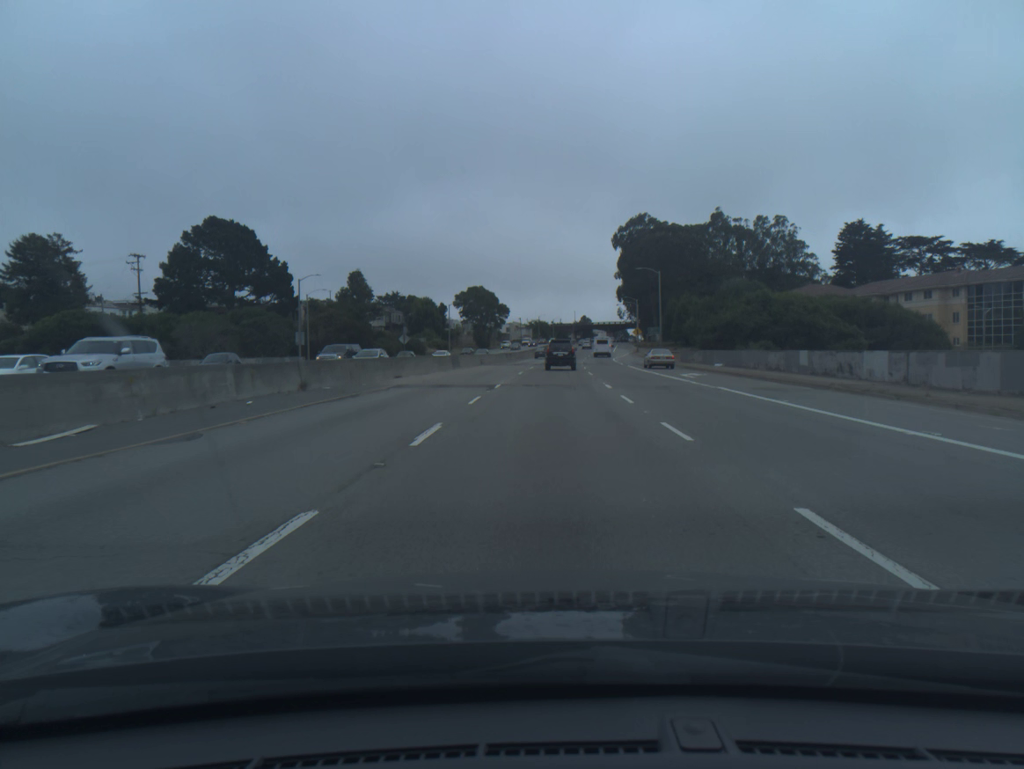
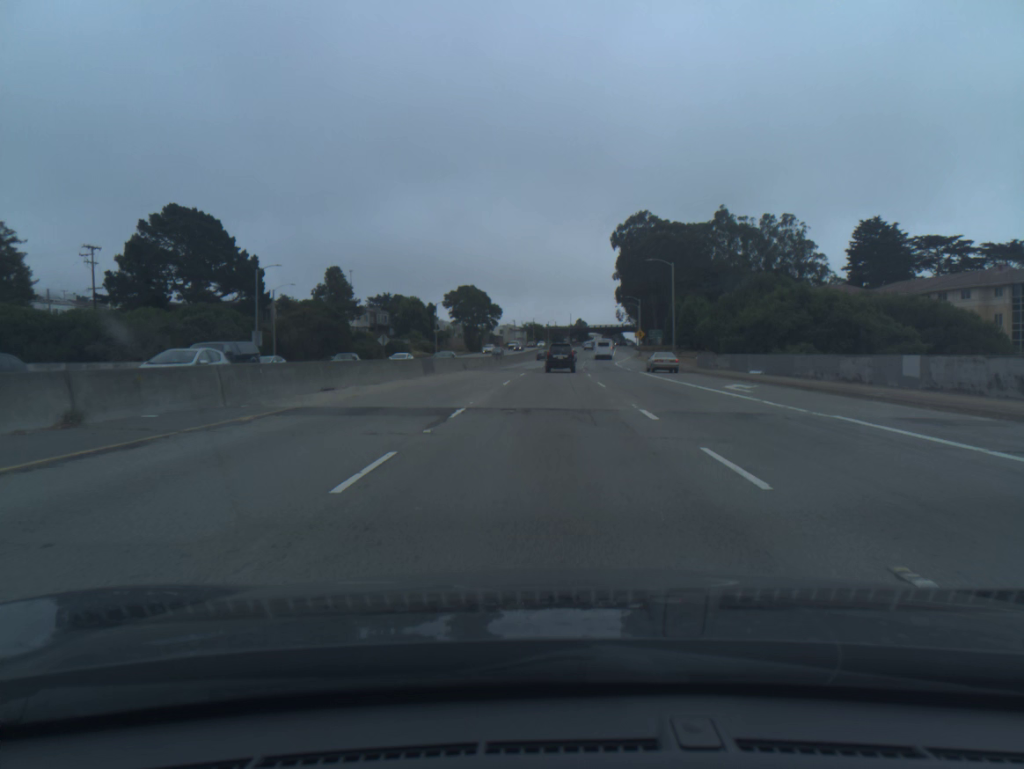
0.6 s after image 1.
(0.0, +11.3) m; 0°
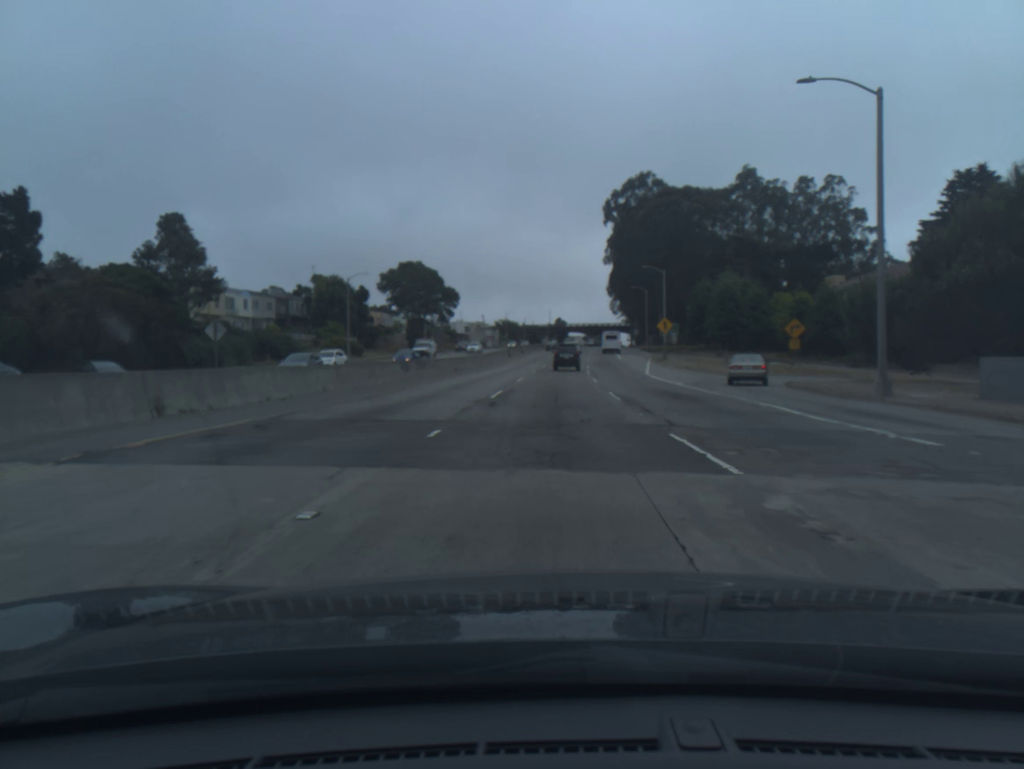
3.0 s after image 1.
(+0.7, +46.0) m; +2°
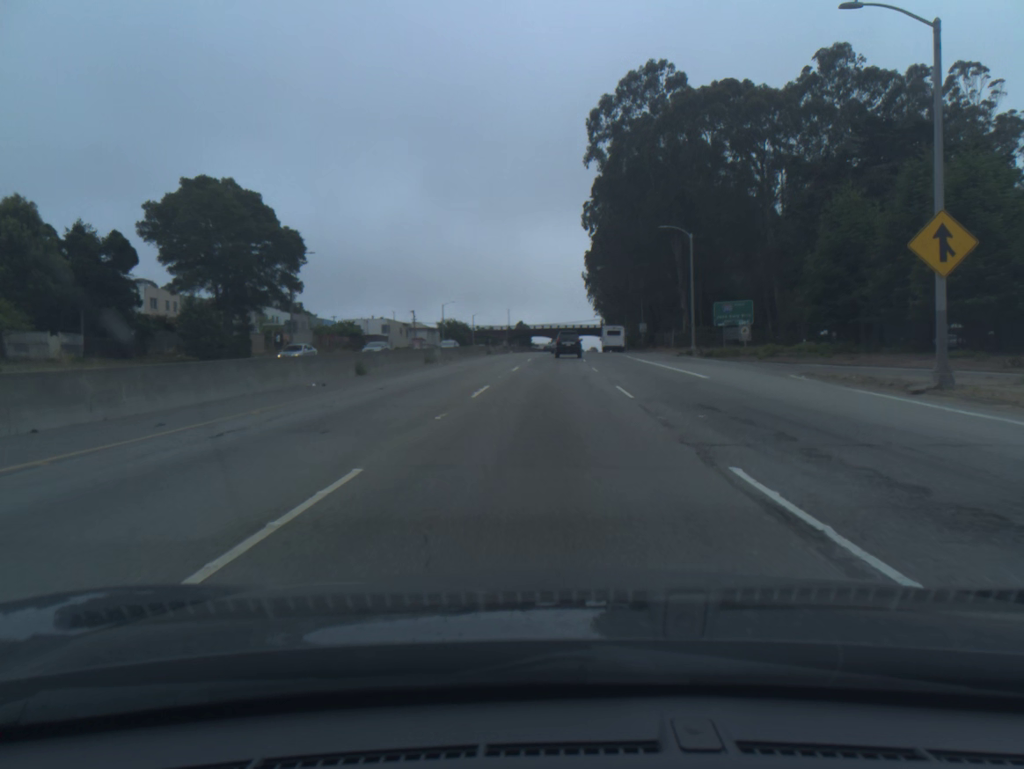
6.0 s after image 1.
(+1.7, +61.1) m; +3°
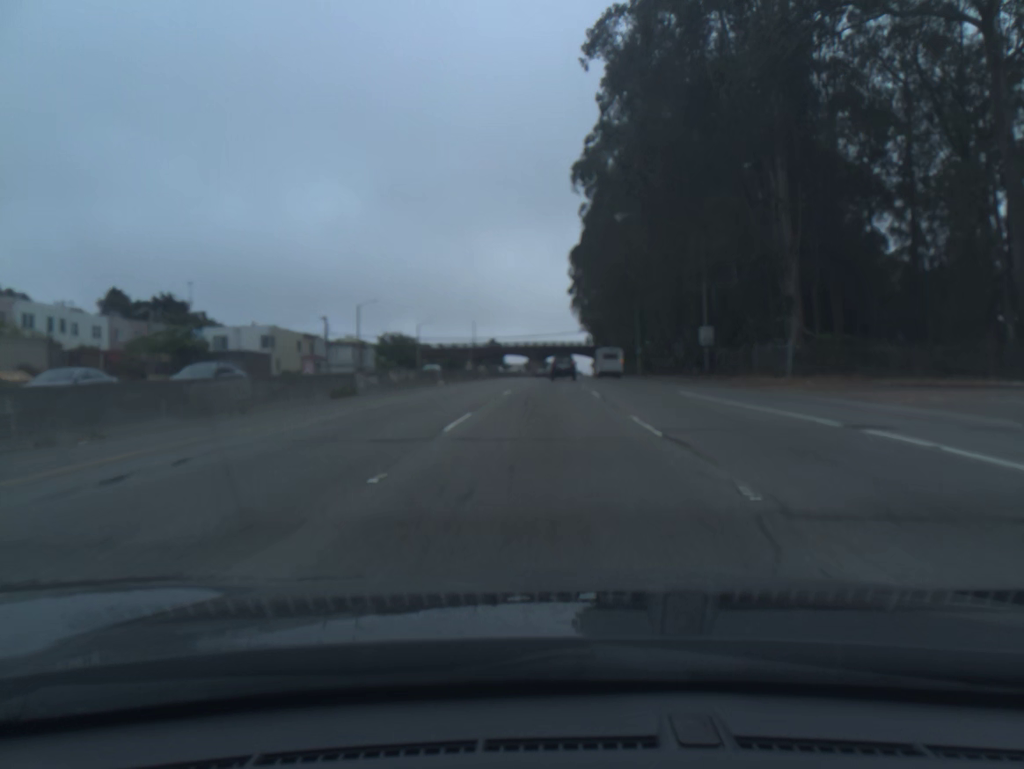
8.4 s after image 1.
(+0.8, +49.8) m; +2°
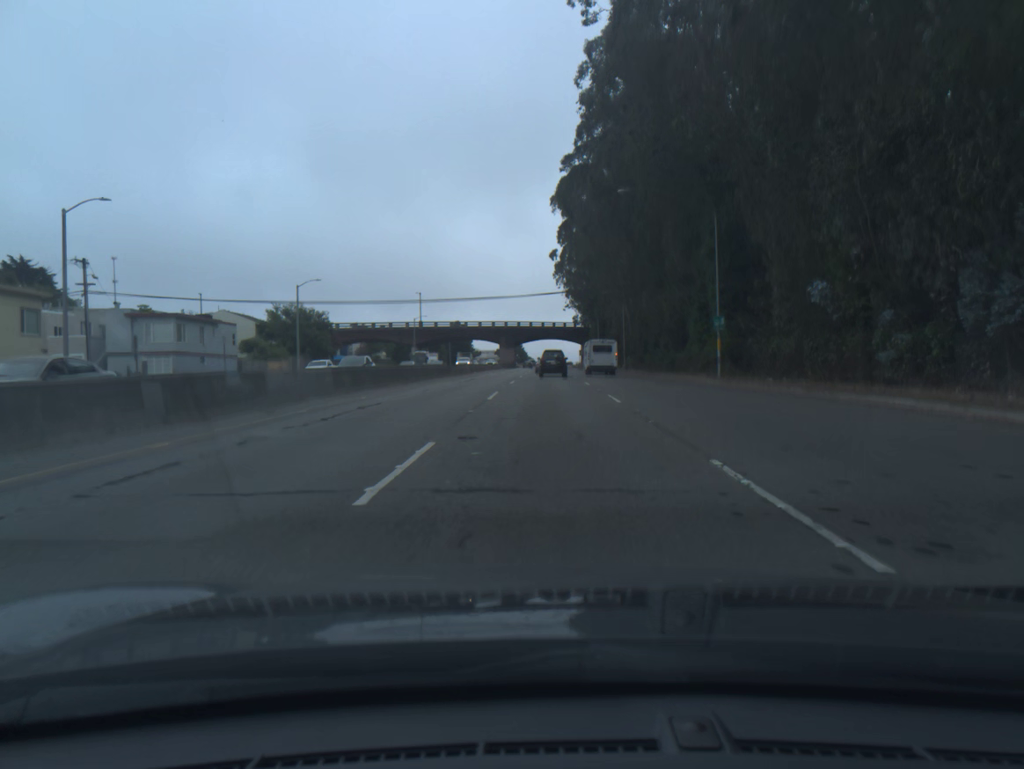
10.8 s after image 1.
(+0.7, +51.0) m; +2°
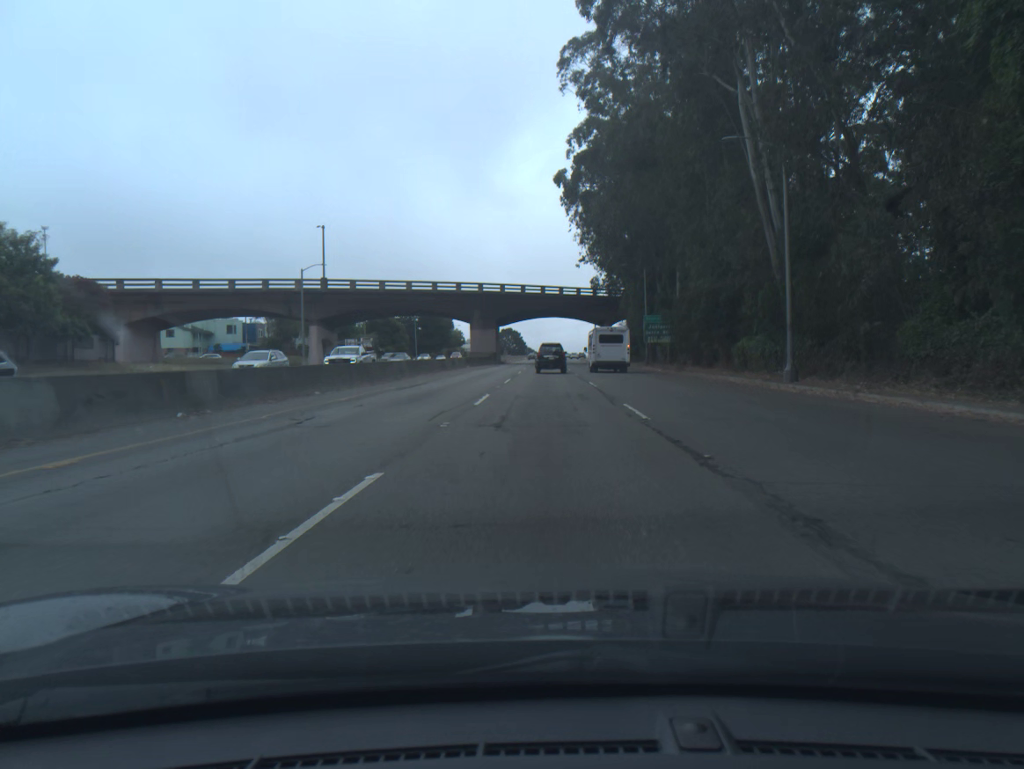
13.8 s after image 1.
(+0.2, +62.4) m; 0°
